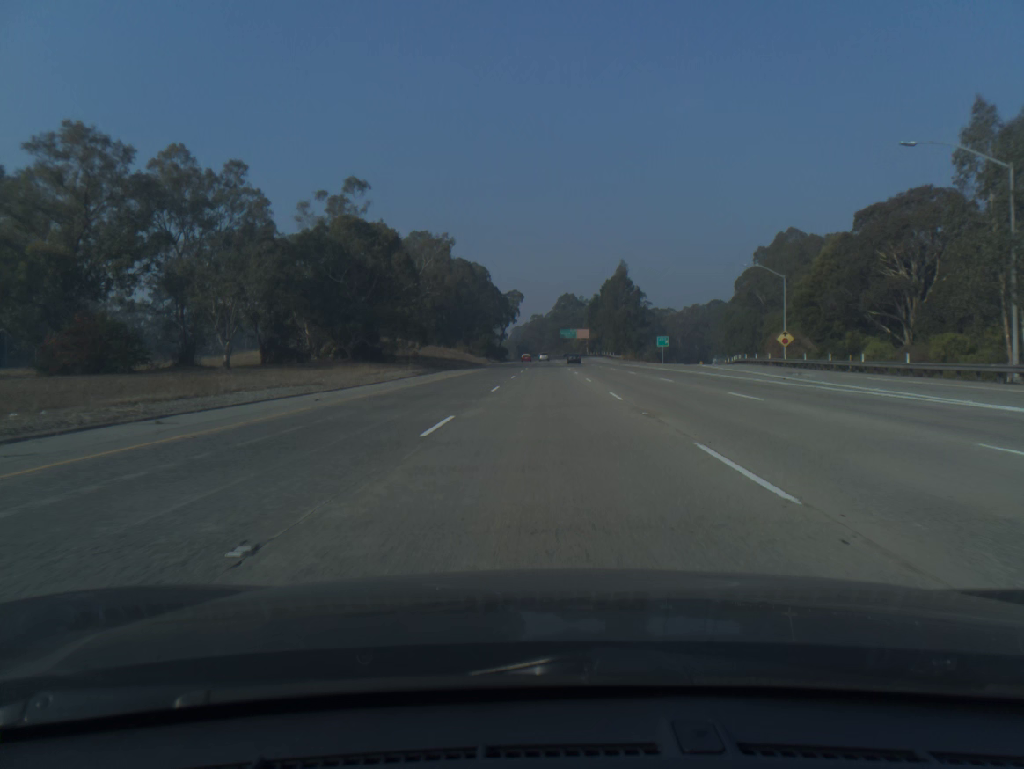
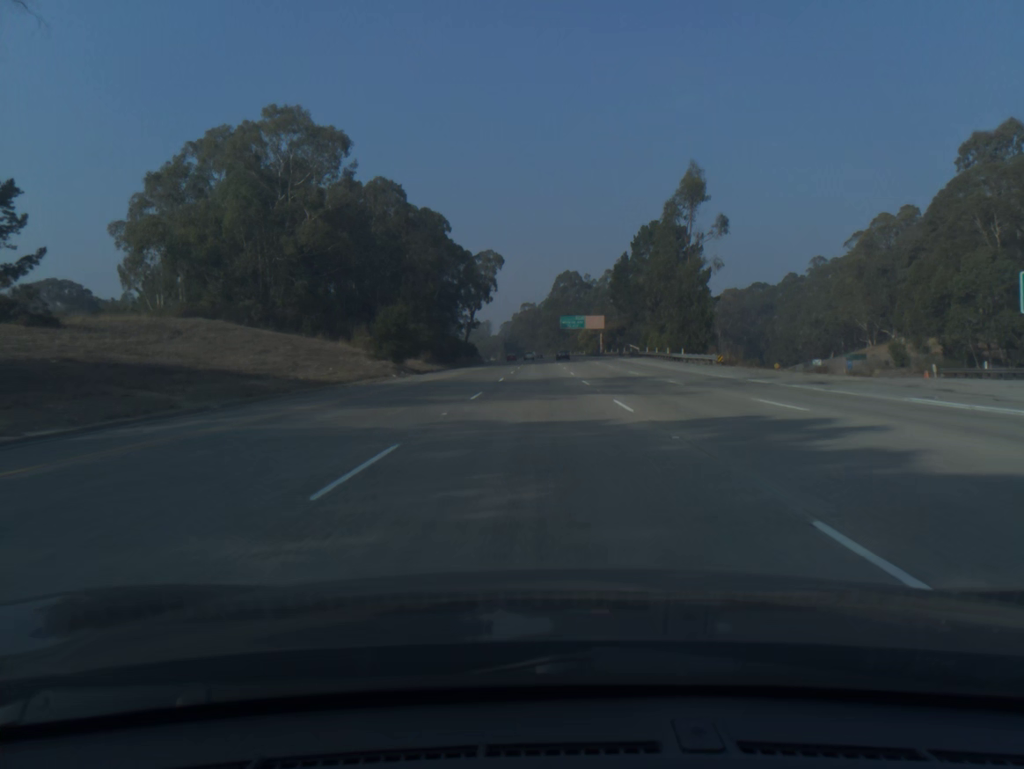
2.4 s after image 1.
(+0.5, +78.1) m; +1°
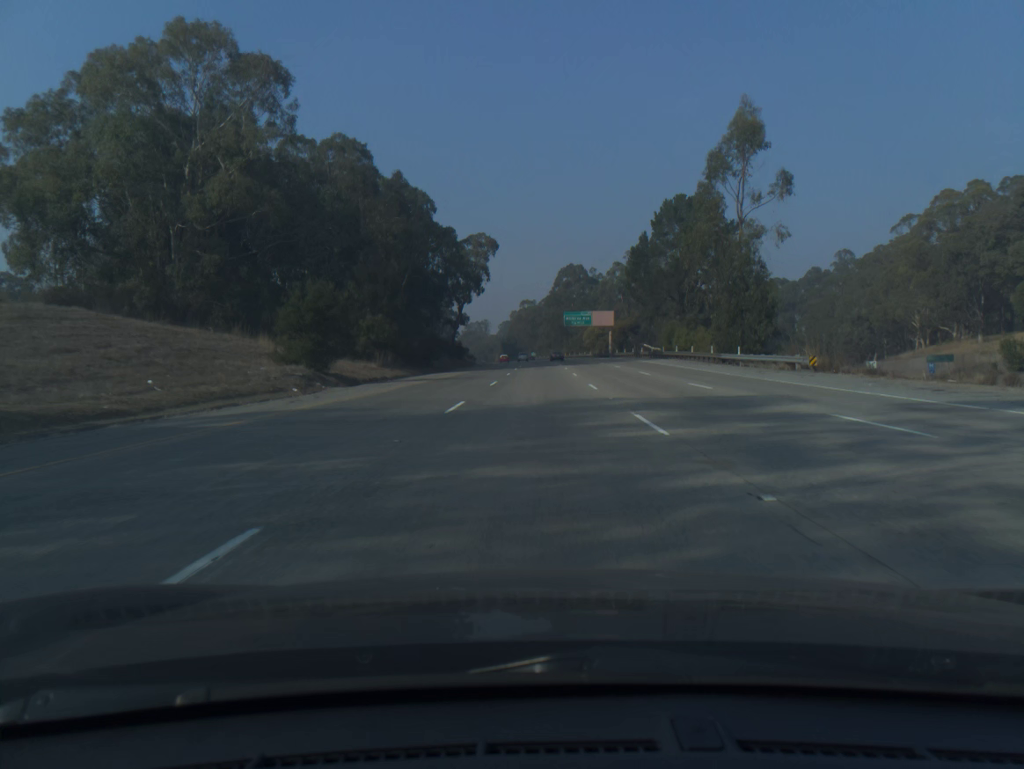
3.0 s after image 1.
(0.0, +19.6) m; 0°
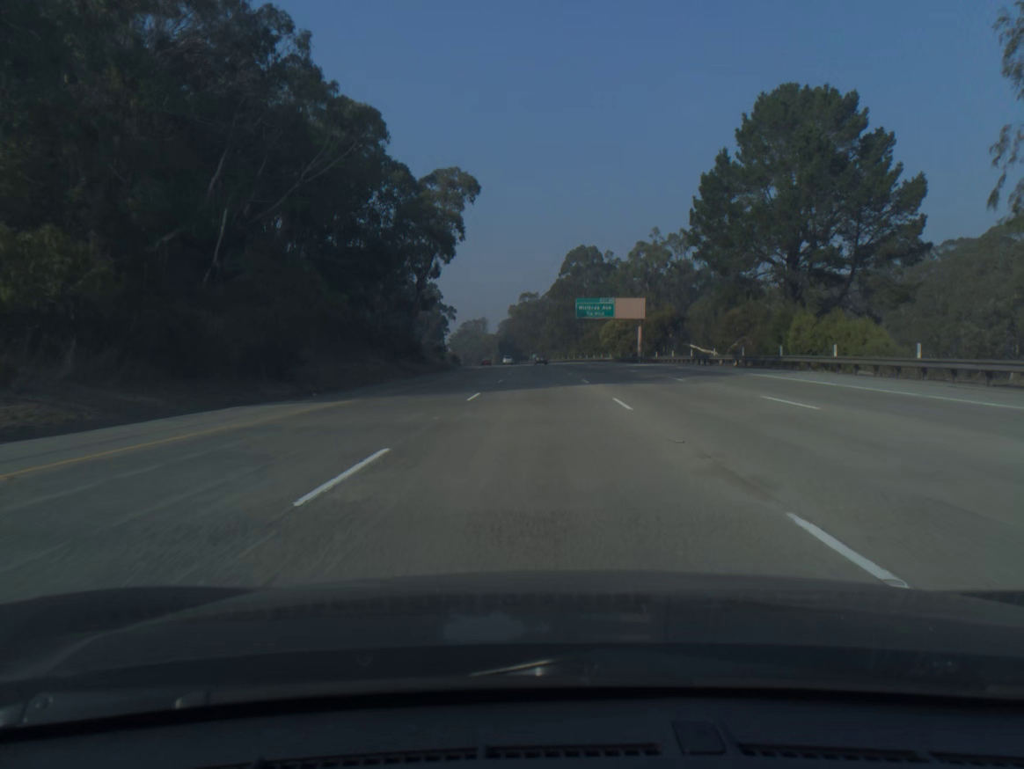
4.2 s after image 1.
(-0.1, +39.1) m; 0°
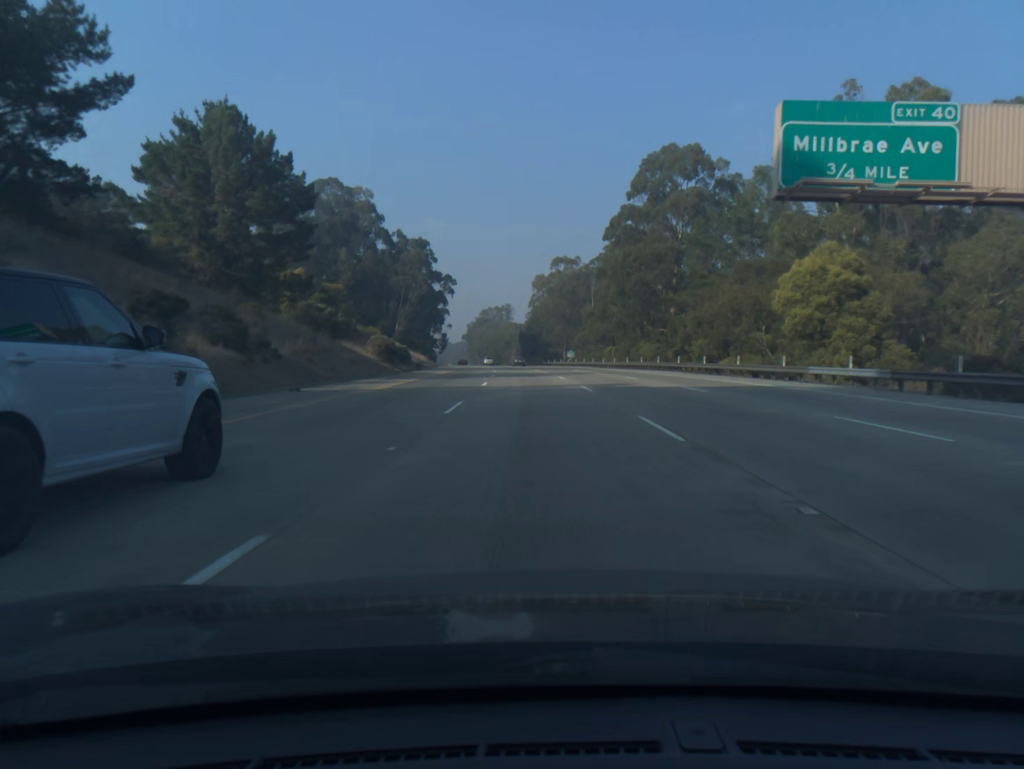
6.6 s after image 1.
(-1.2, +78.3) m; -2°
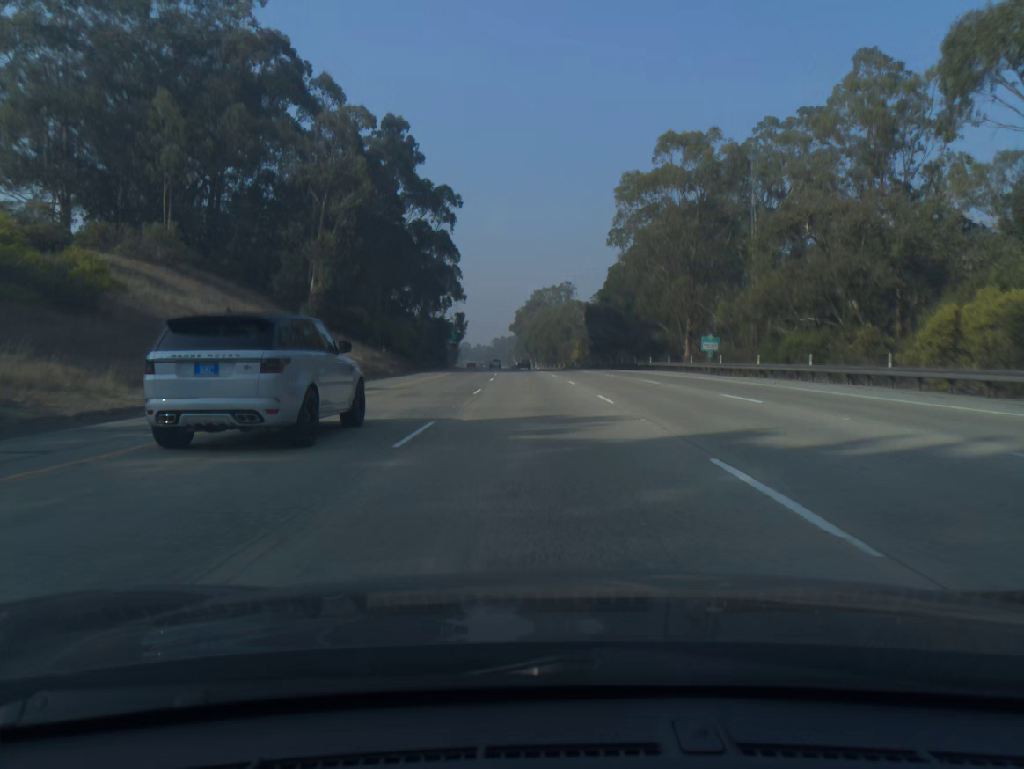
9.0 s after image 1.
(-3.0, +78.6) m; -4°
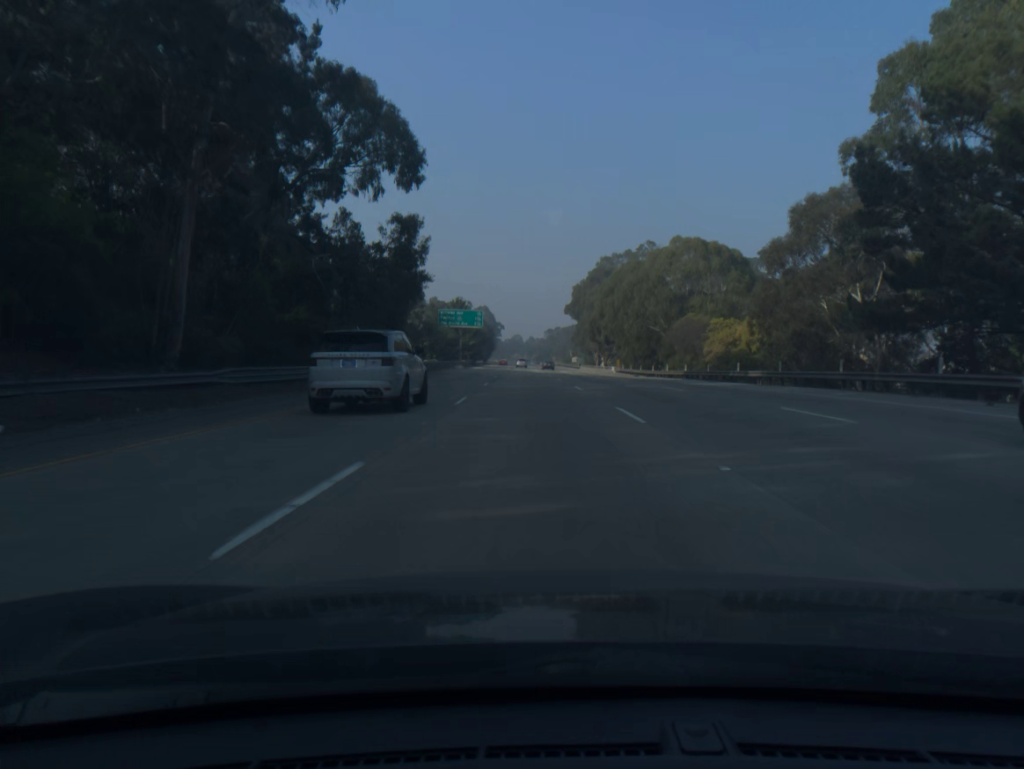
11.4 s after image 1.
(-2.9, +78.7) m; -4°
